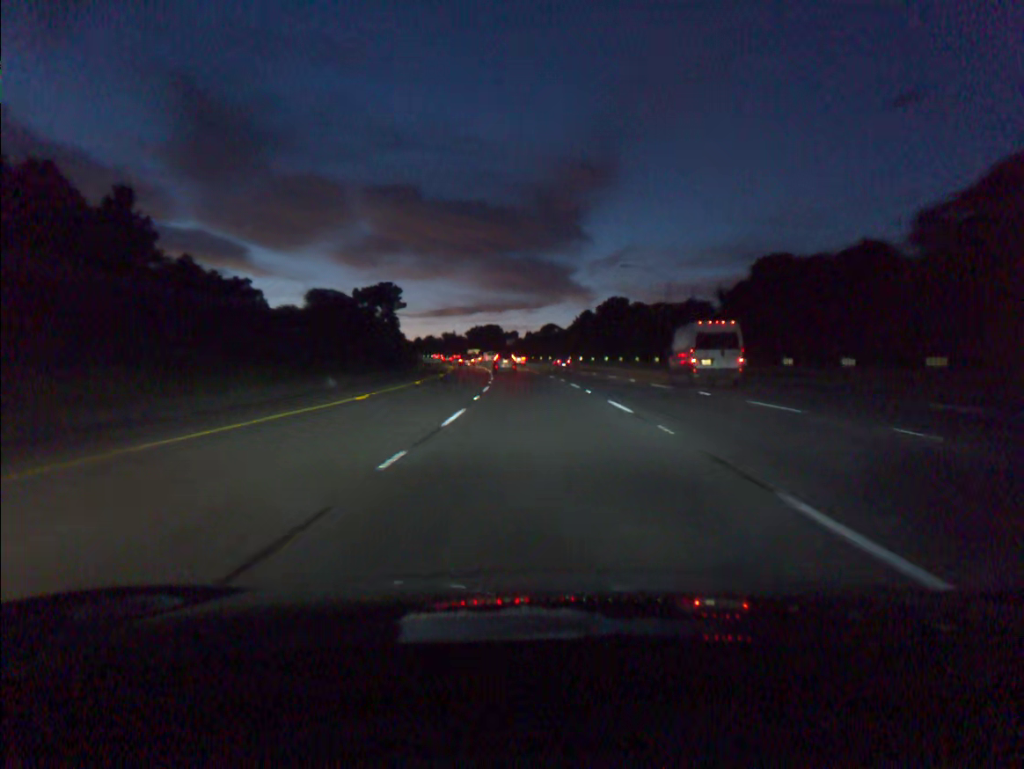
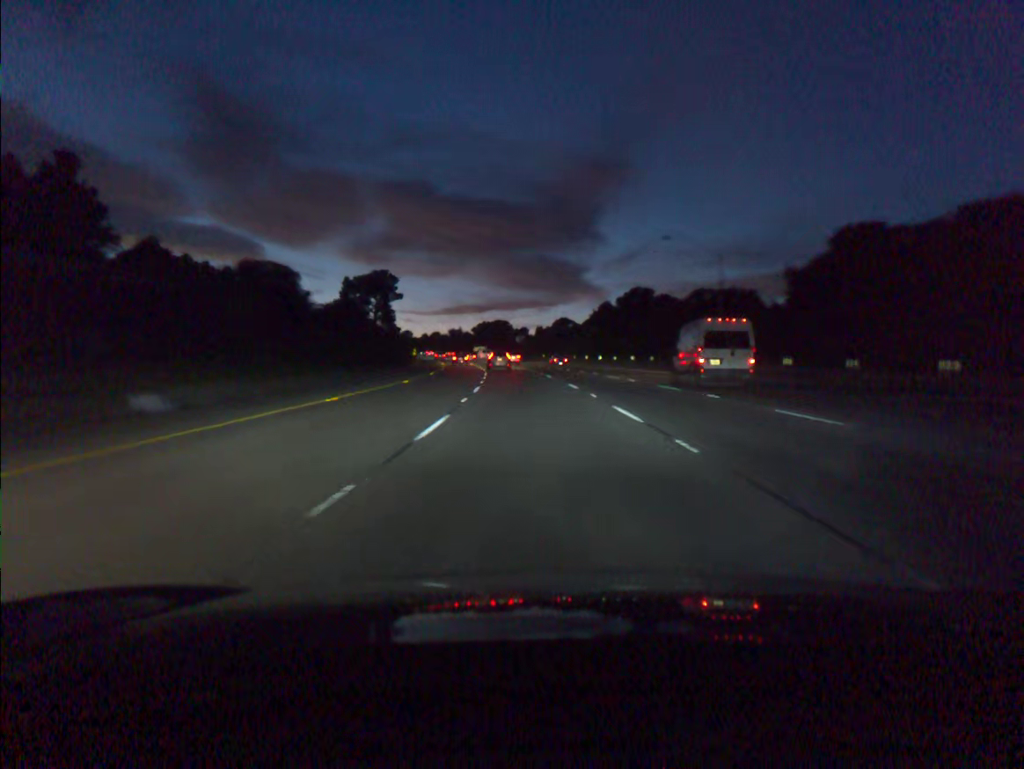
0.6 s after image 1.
(-0.1, +17.0) m; -1°
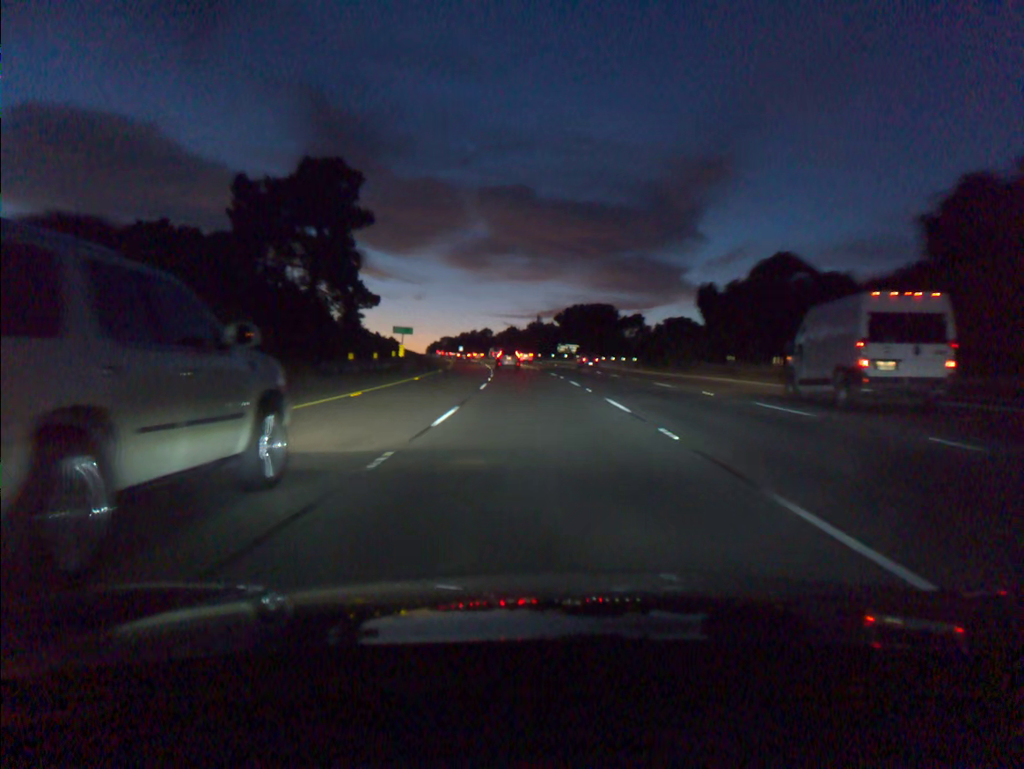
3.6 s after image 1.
(-5.0, +85.3) m; -7°
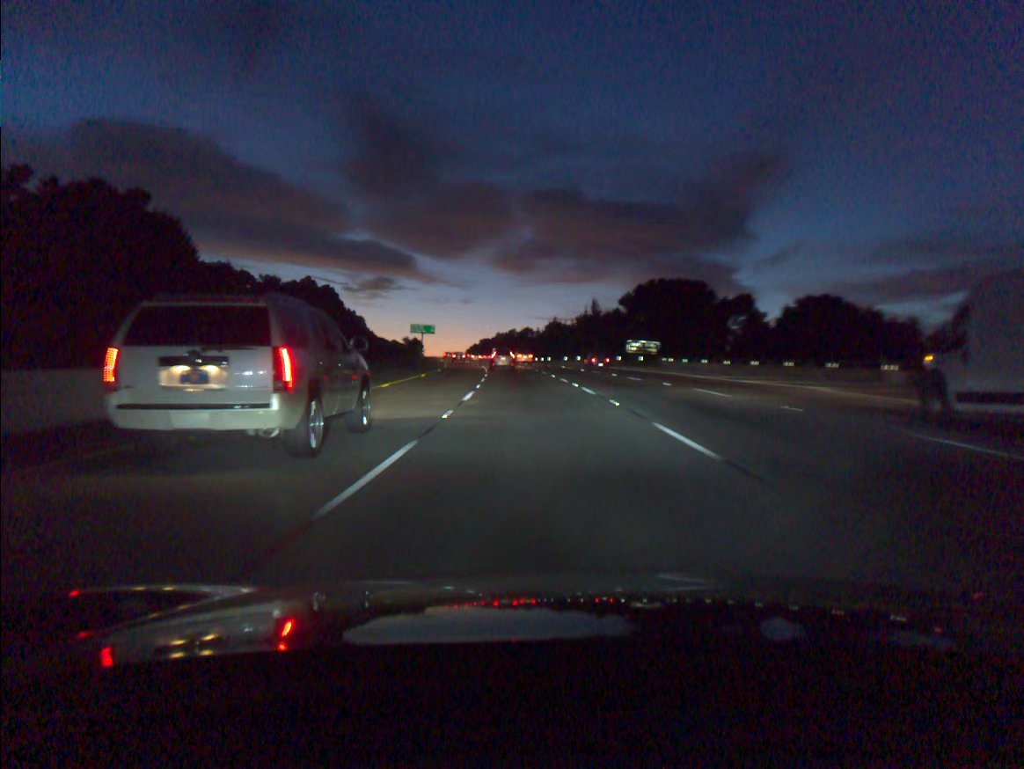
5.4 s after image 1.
(-1.5, +51.4) m; -3°
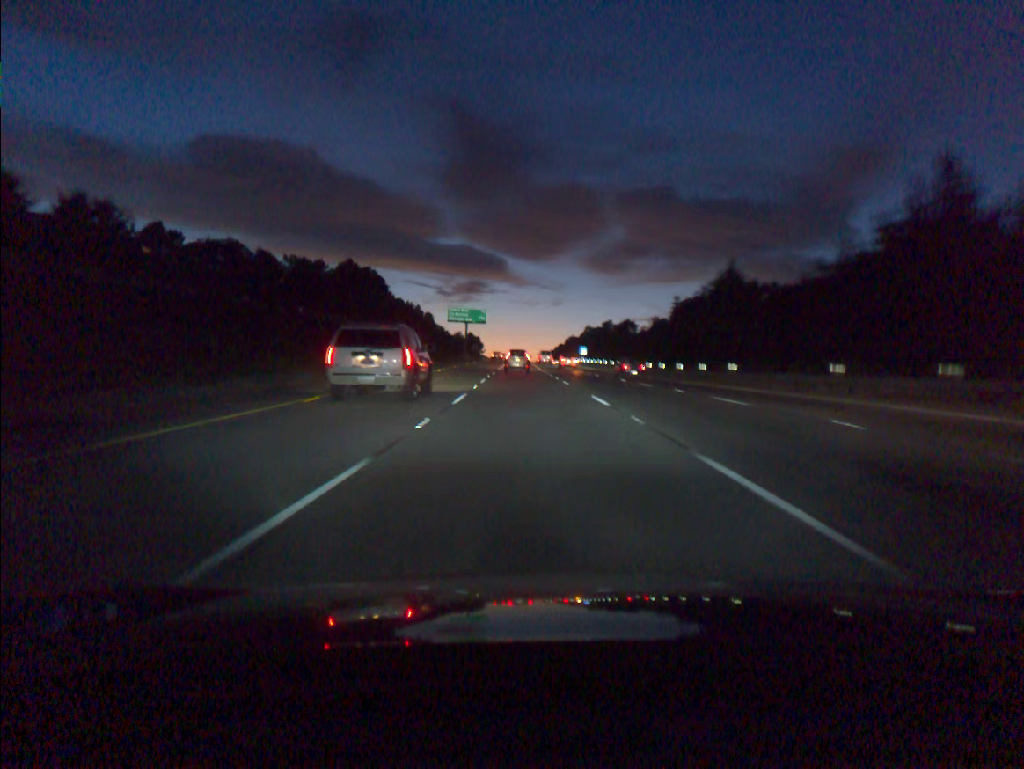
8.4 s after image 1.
(-4.7, +83.9) m; -6°
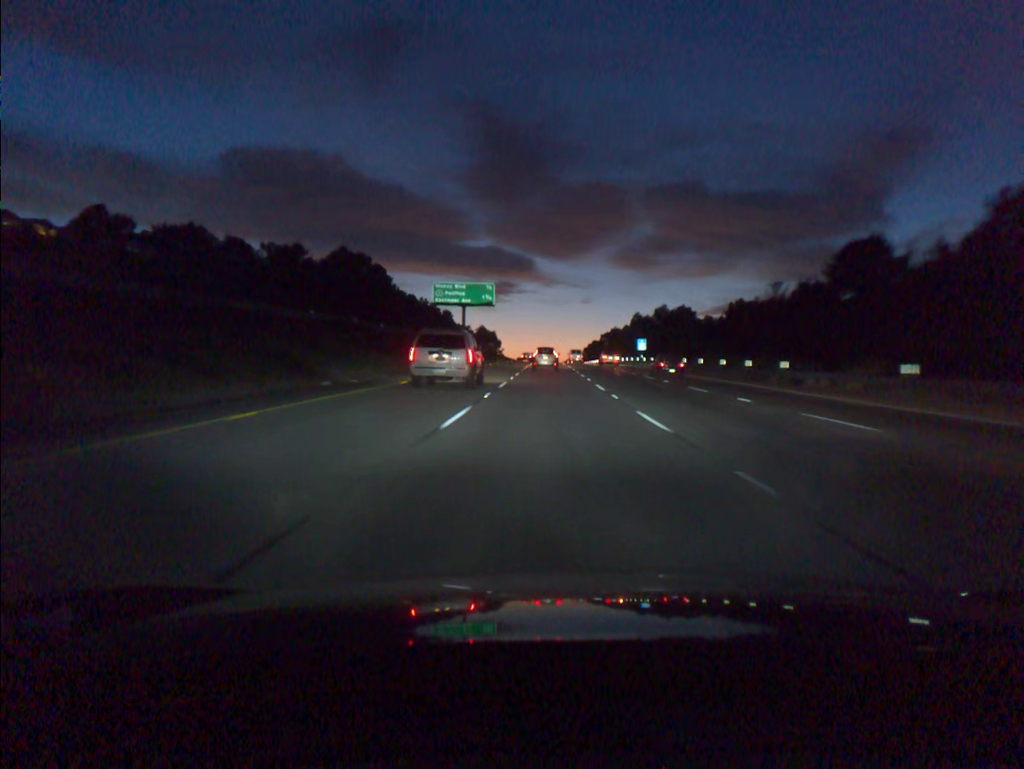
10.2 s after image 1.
(-1.3, +49.7) m; -2°
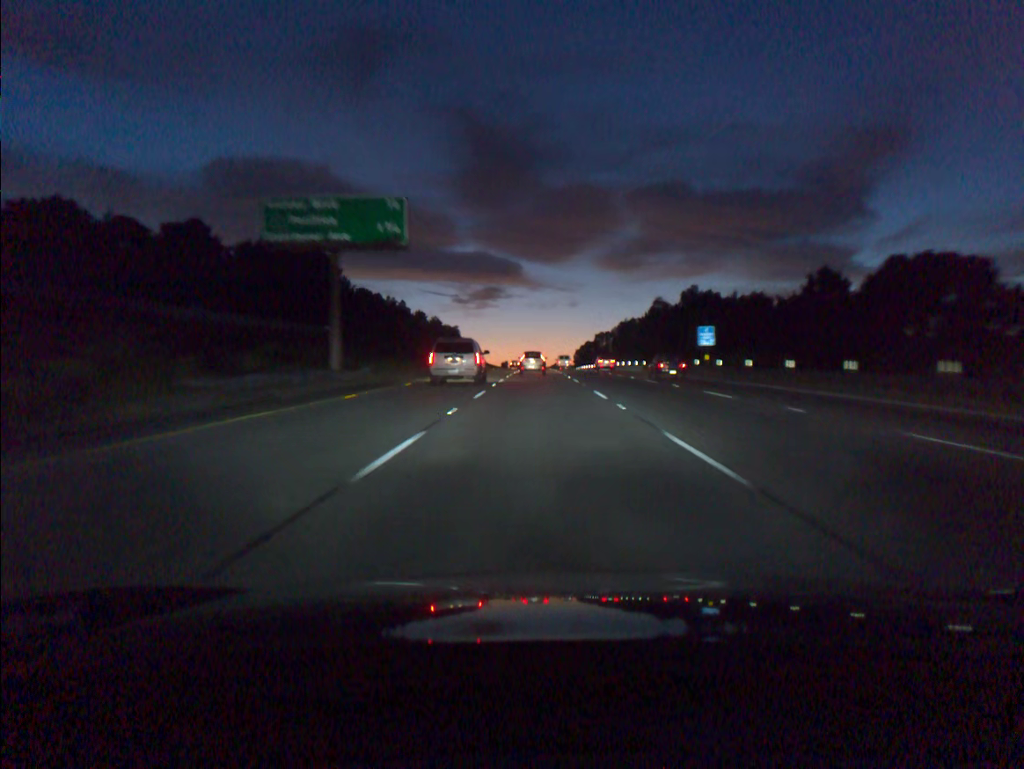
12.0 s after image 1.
(+0.4, +49.2) m; +1°
